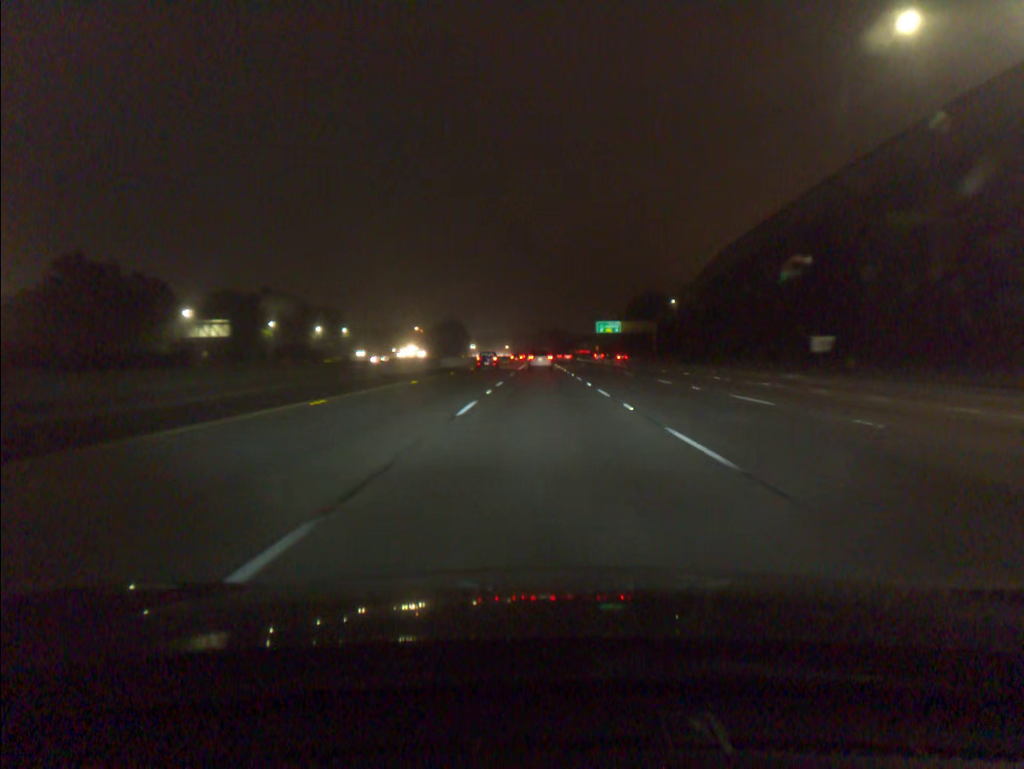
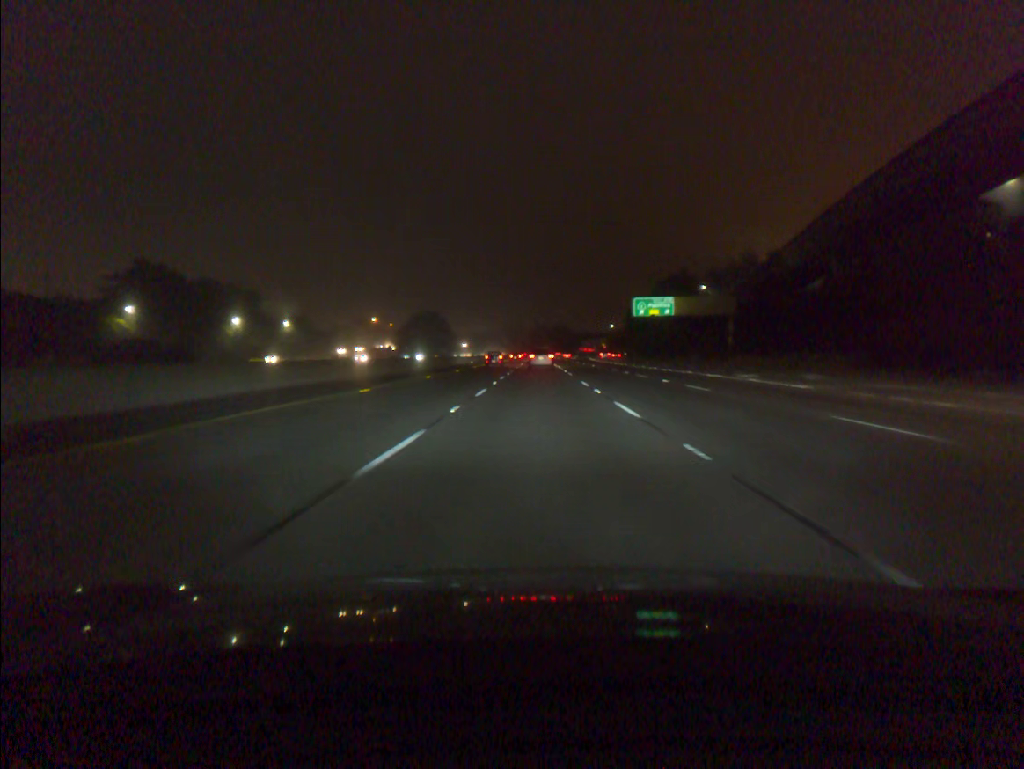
(+0.2, +66.6) m; 0°
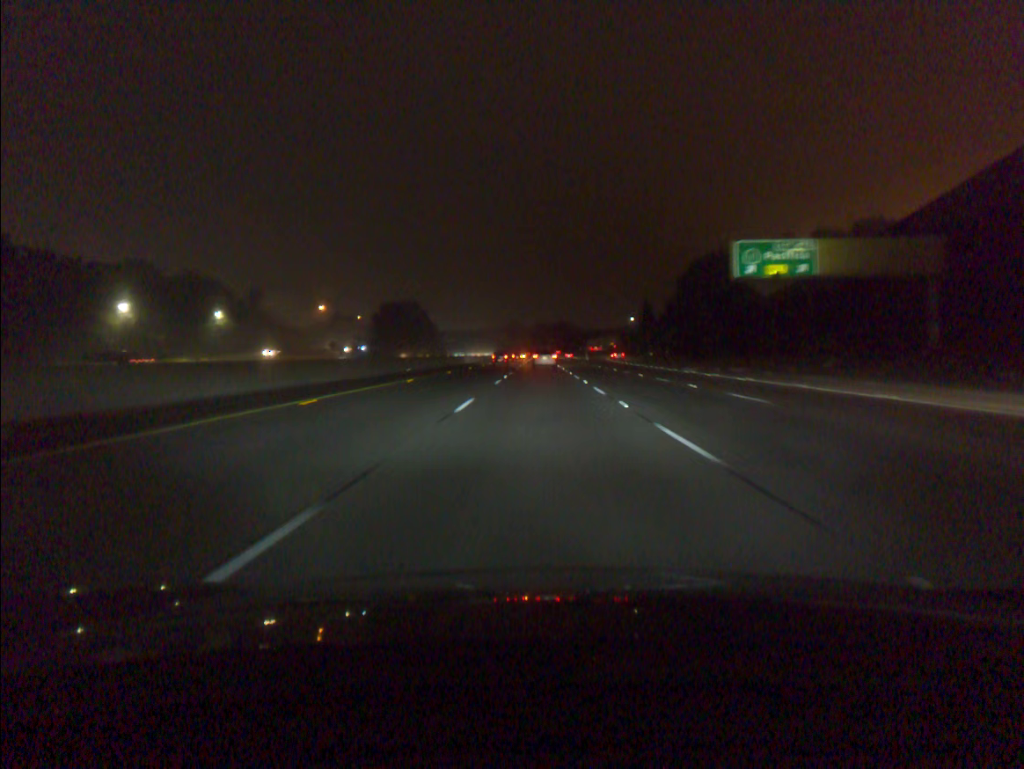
(-0.1, +49.9) m; 0°
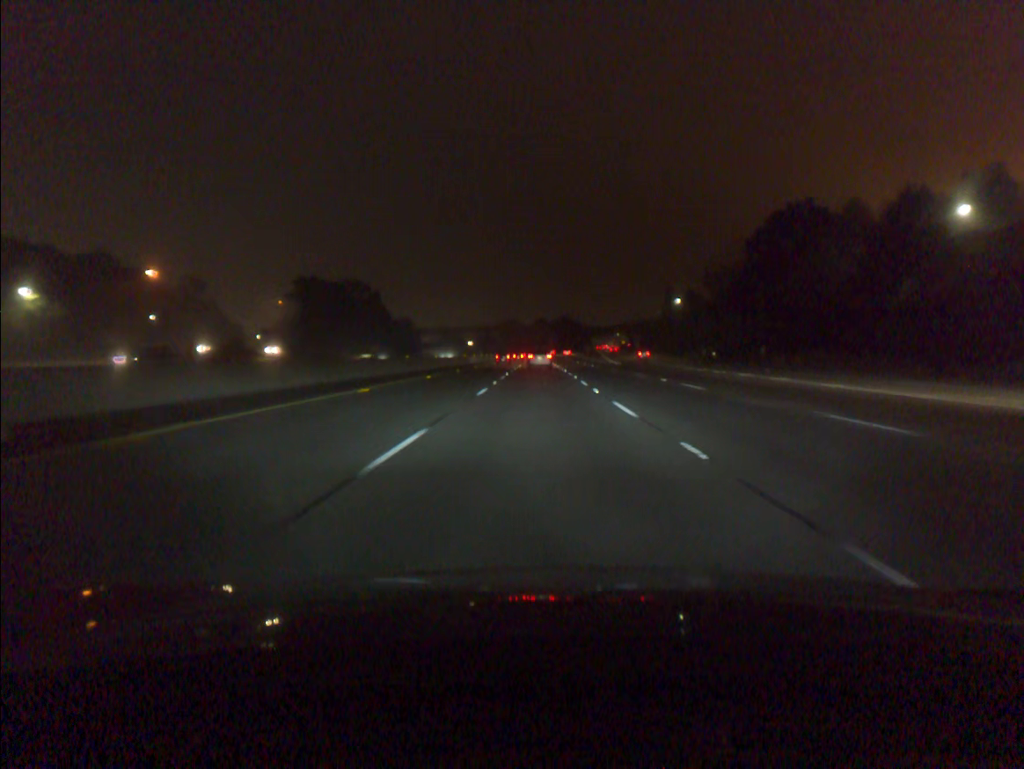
(+0.1, +66.6) m; 0°
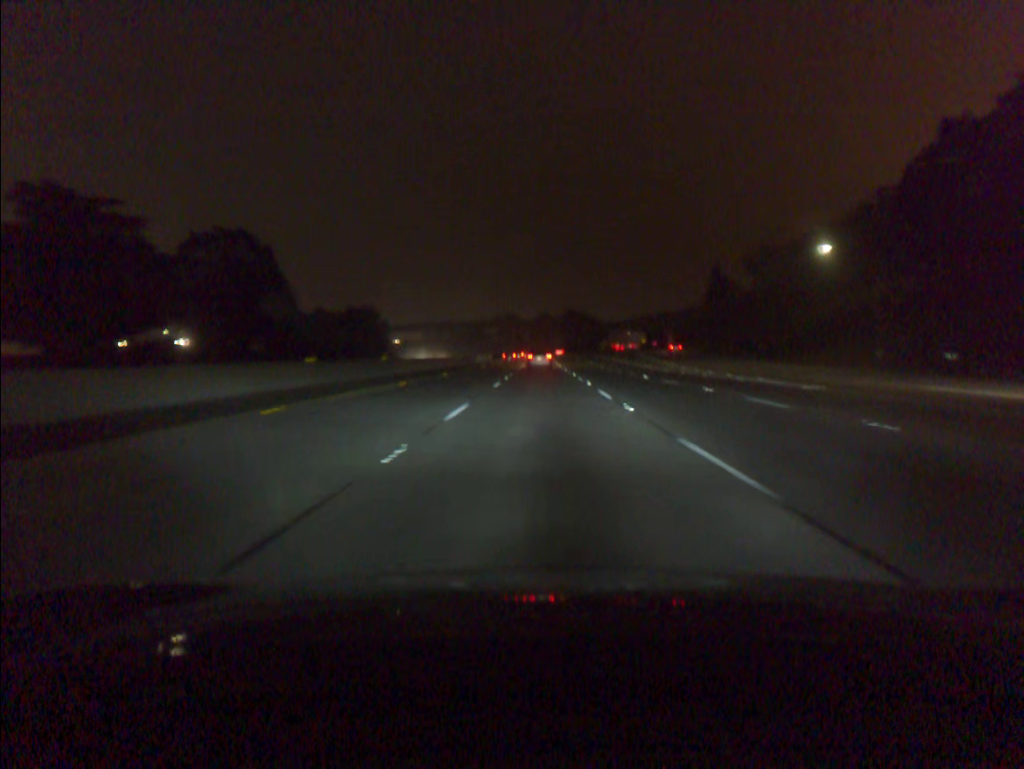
(-0.1, +66.9) m; 0°
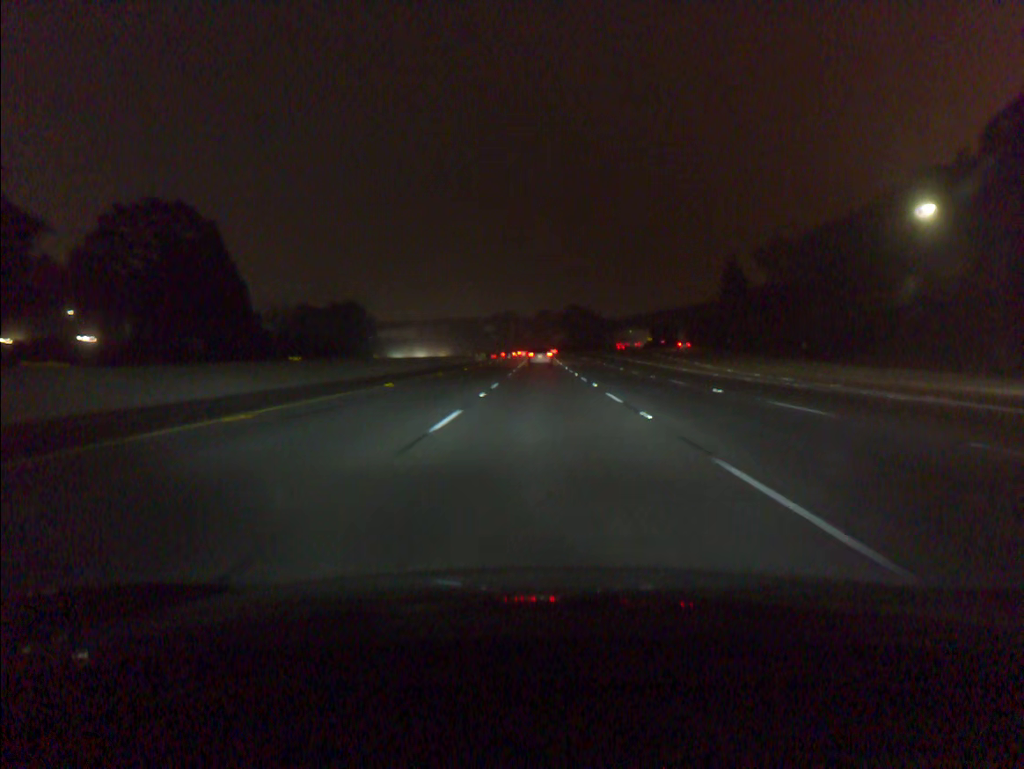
(0.0, +16.8) m; 0°
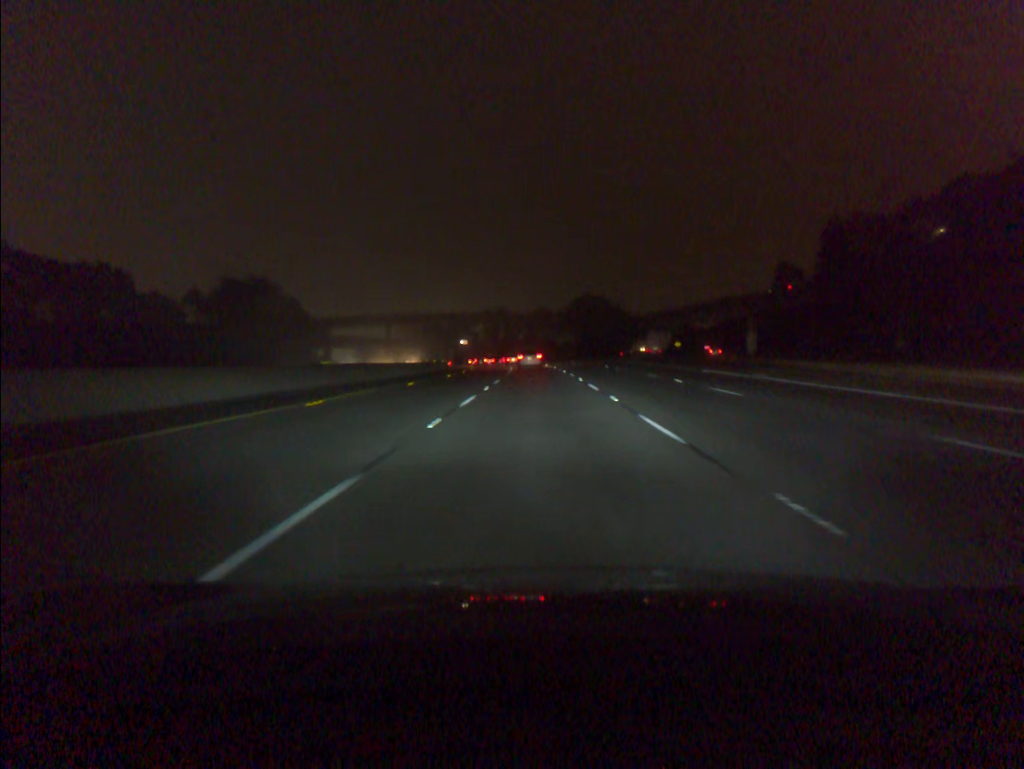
(+0.1, +67.2) m; 0°
